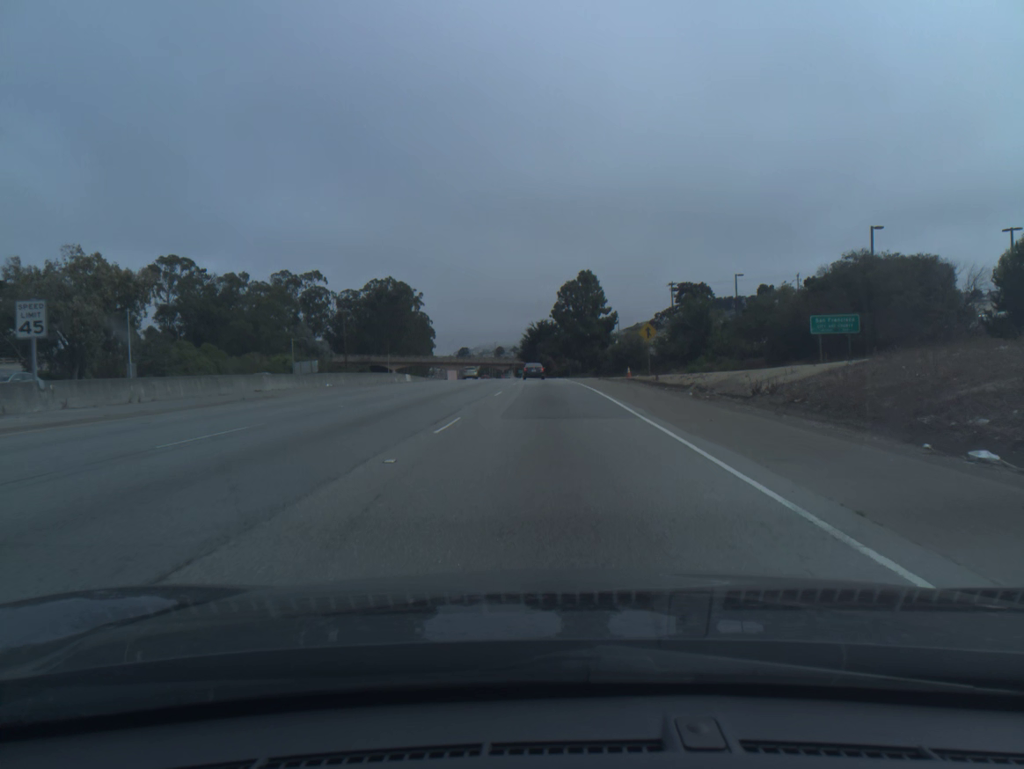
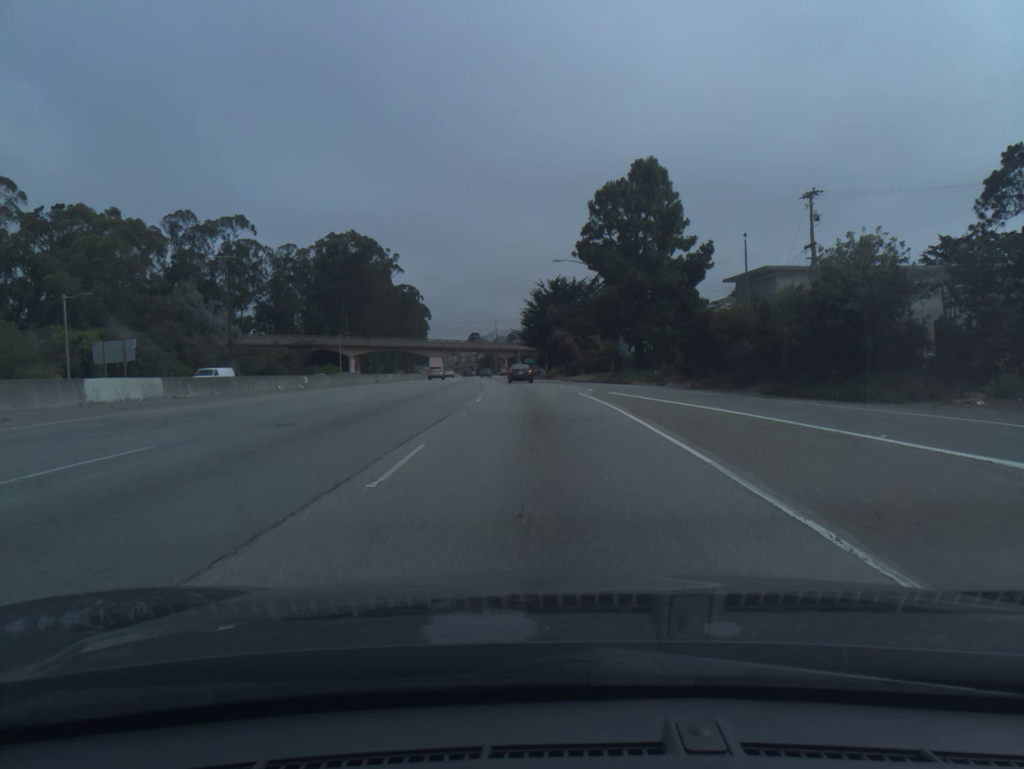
(-0.3, +64.2) m; -1°
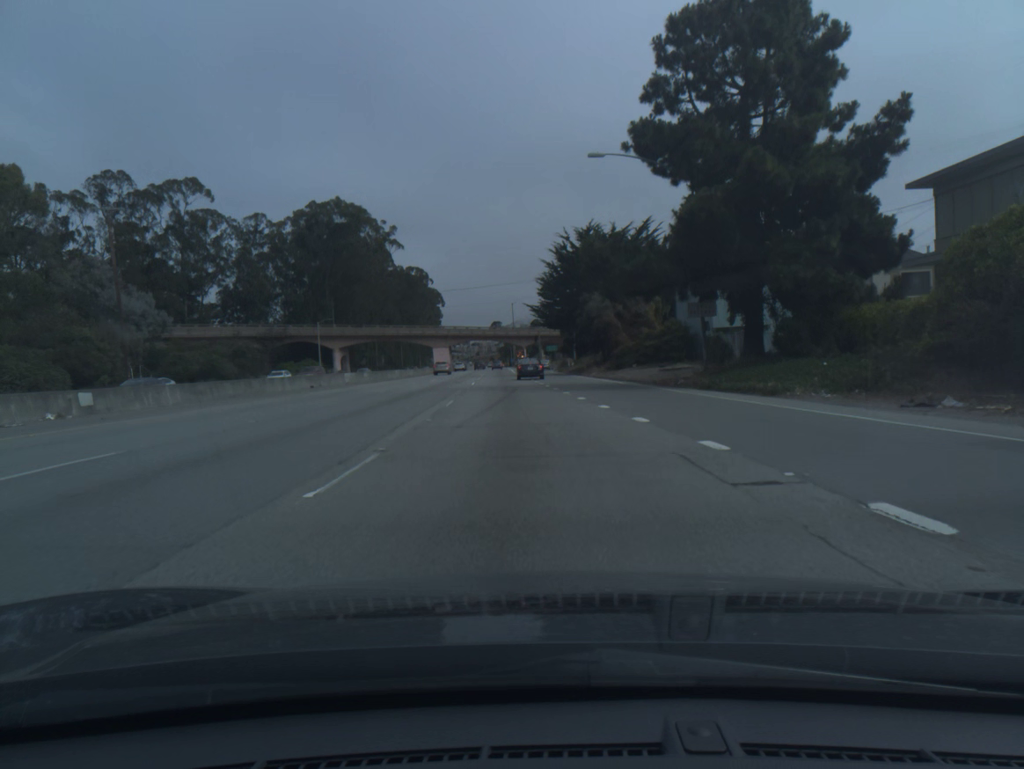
(-0.3, +29.9) m; -2°
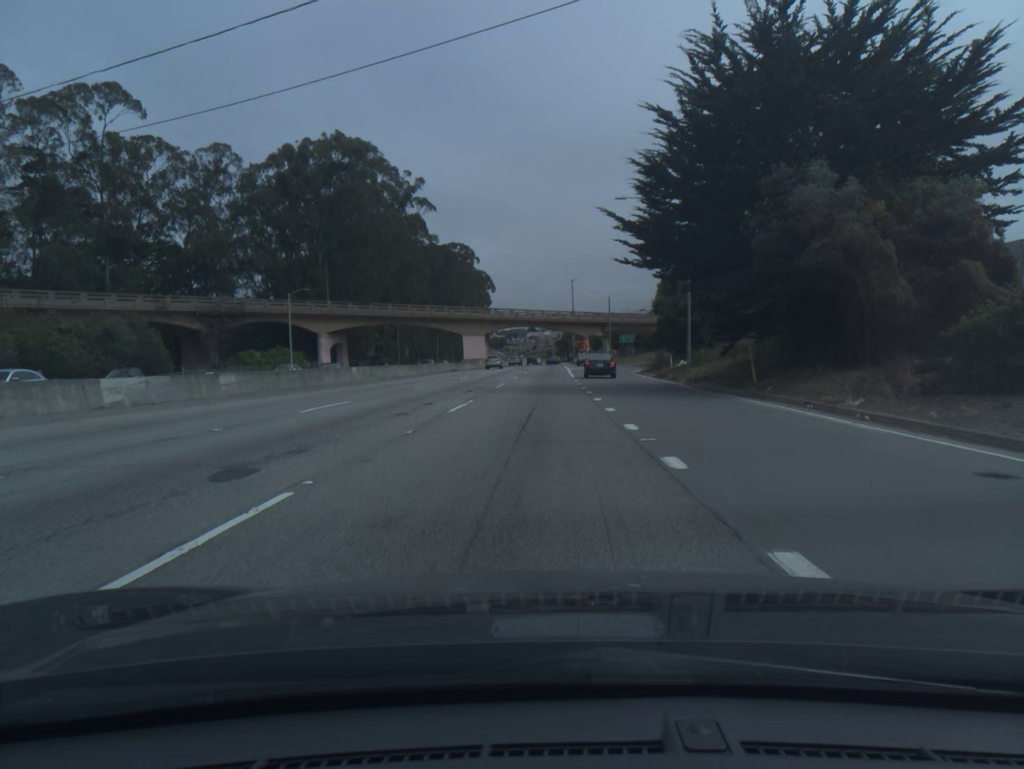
(-1.7, +41.9) m; -4°
